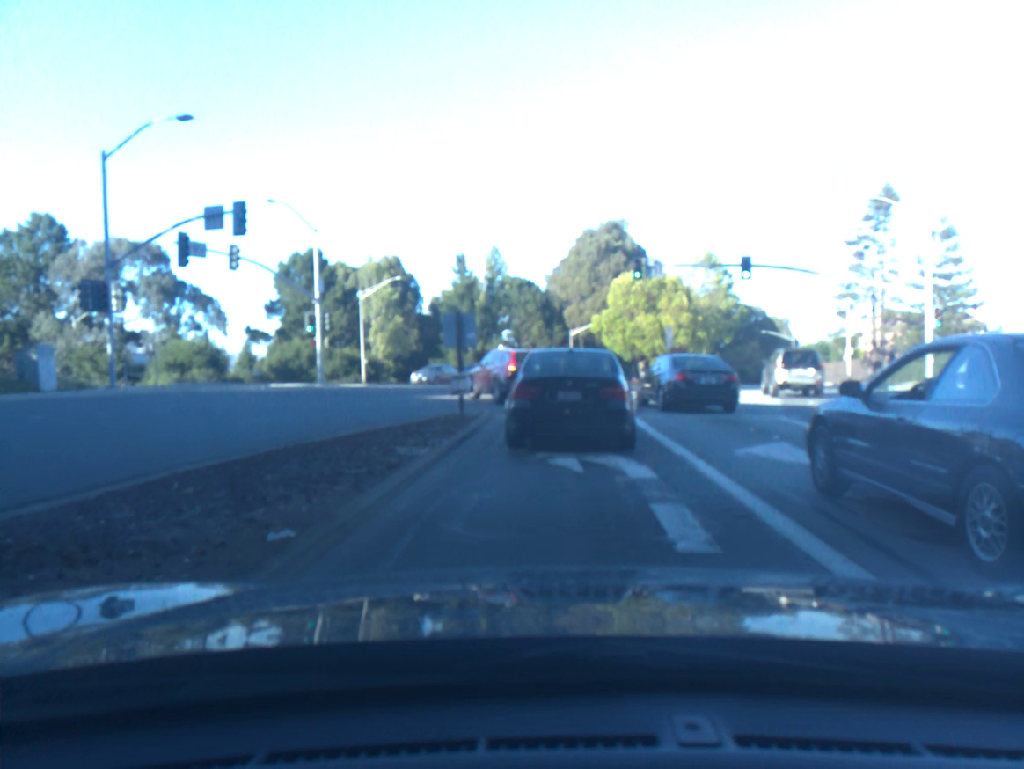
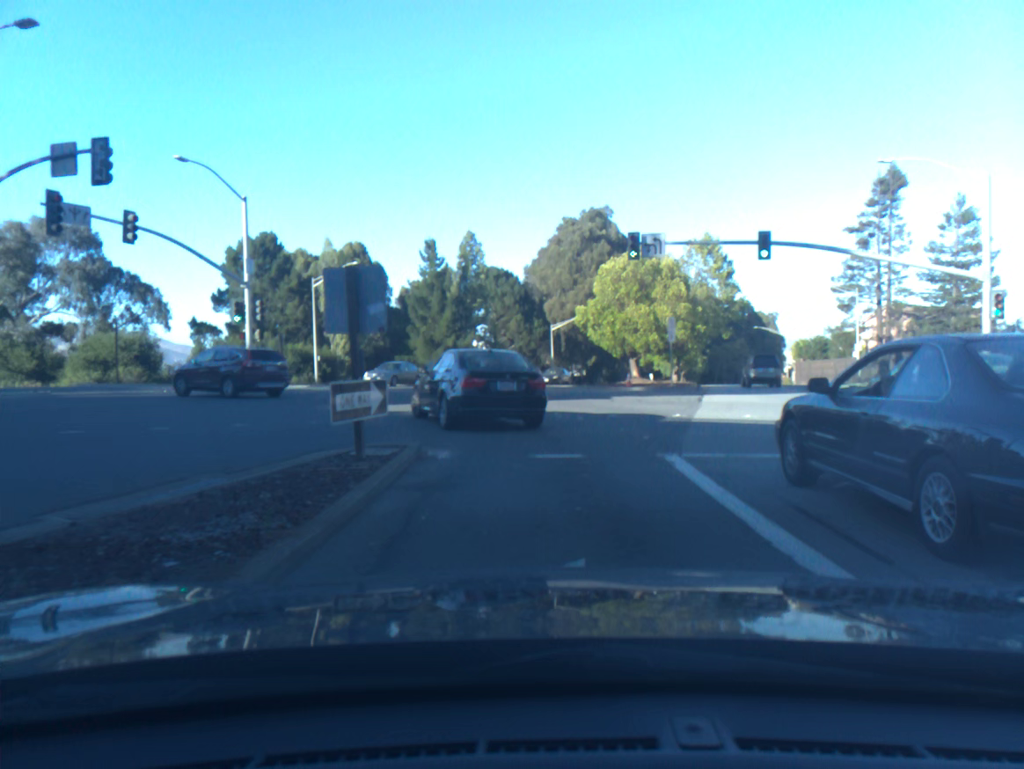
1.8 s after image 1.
(+0.2, +7.1) m; +2°
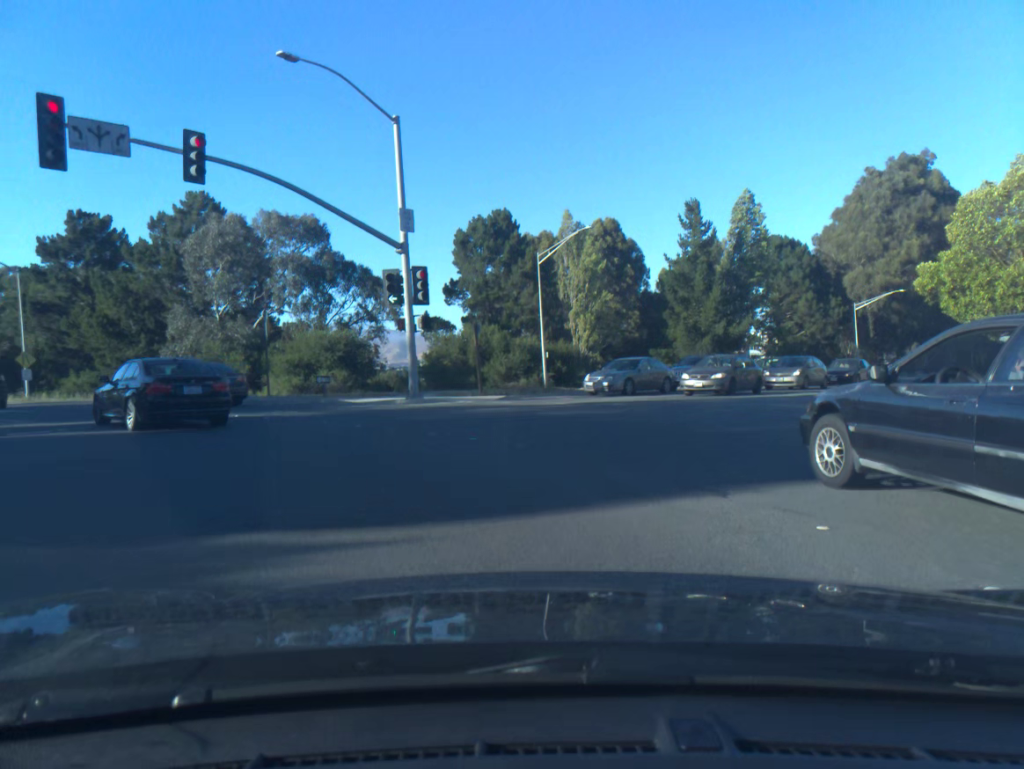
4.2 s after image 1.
(-1.6, +15.3) m; -25°
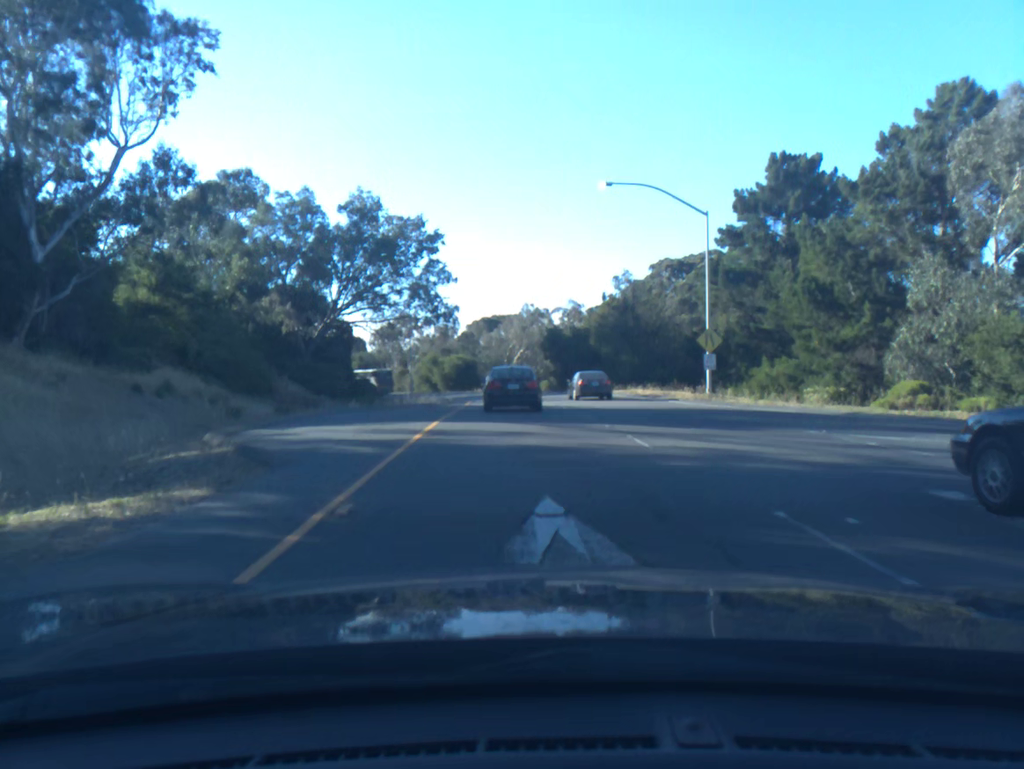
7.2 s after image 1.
(-11.3, +22.4) m; -42°
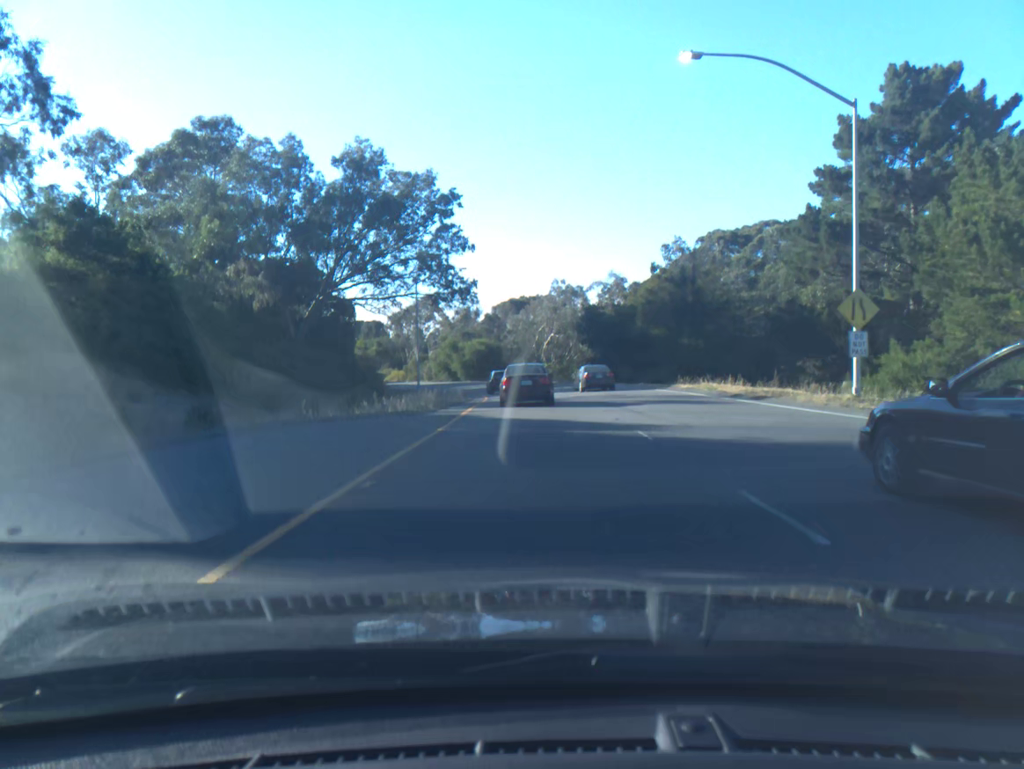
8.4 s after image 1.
(-0.3, +13.6) m; -2°
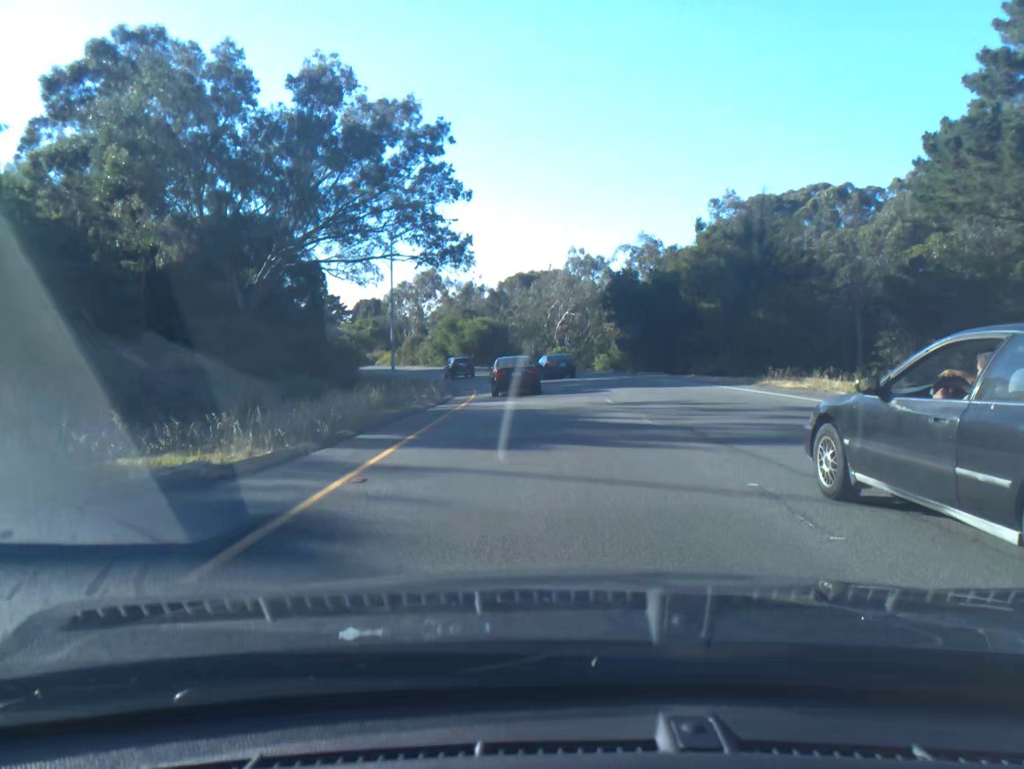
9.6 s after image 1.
(-0.1, +14.7) m; -1°
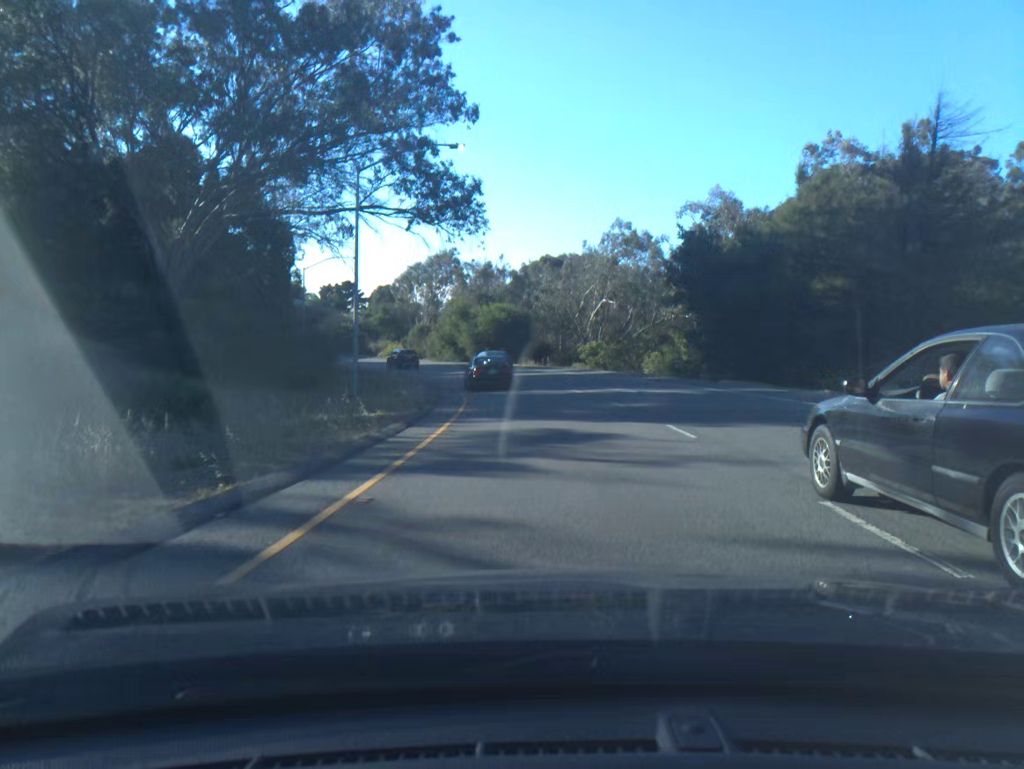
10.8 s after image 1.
(-0.3, +15.4) m; -2°
